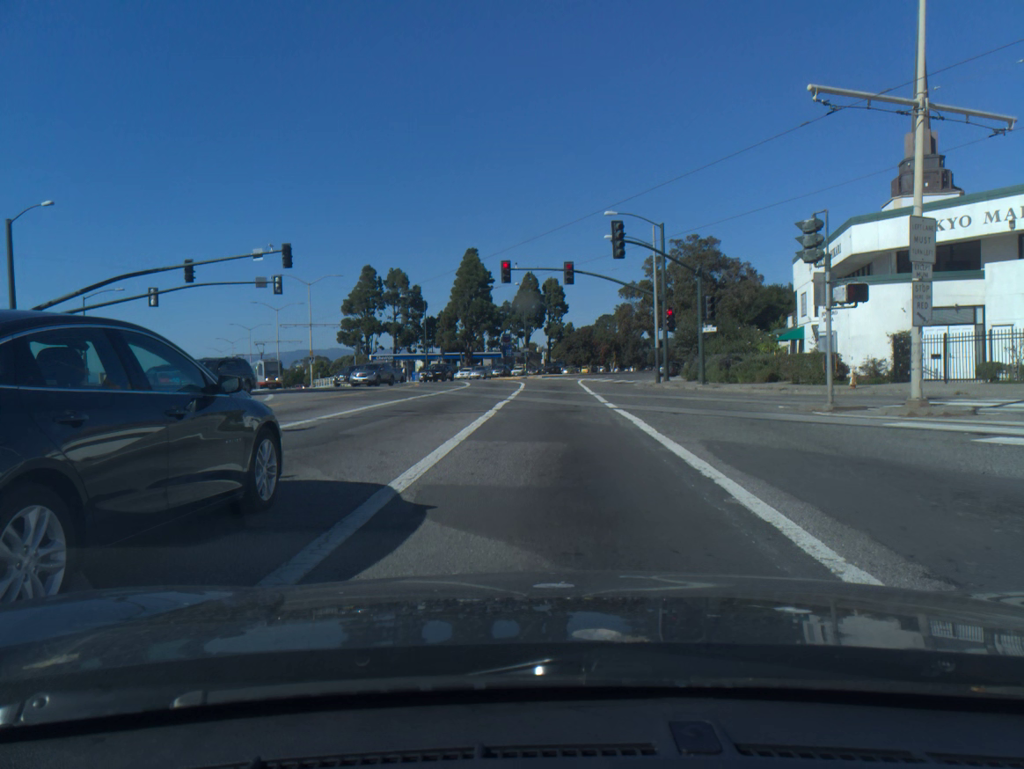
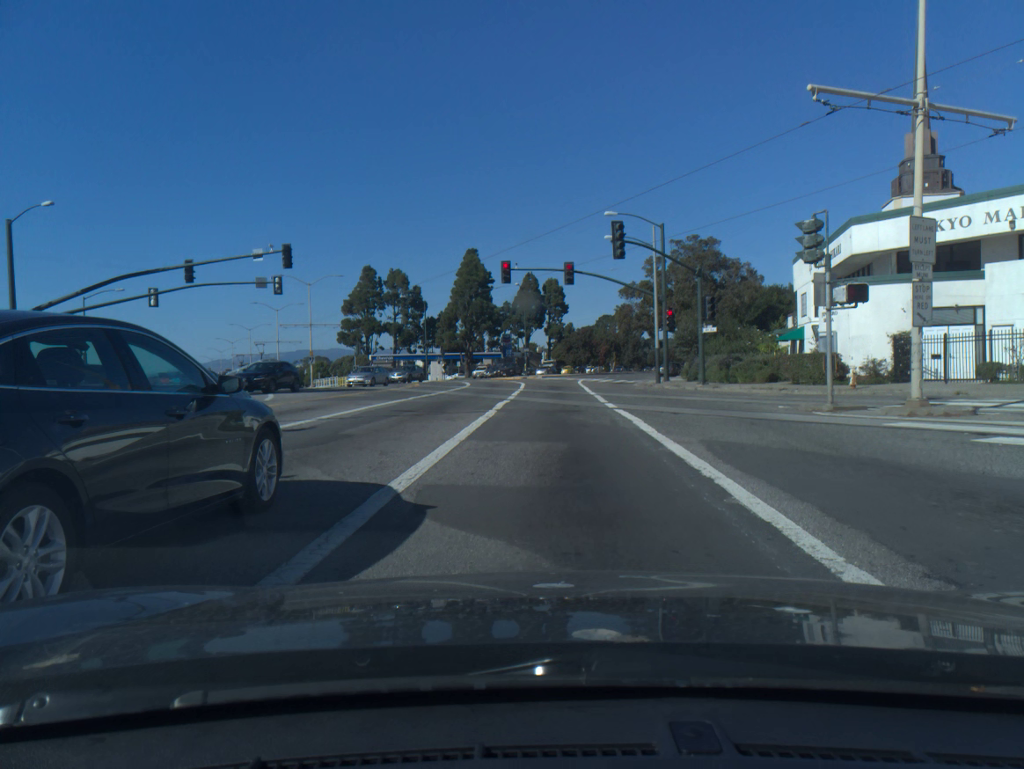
(0.0, 0.0) m; 0°
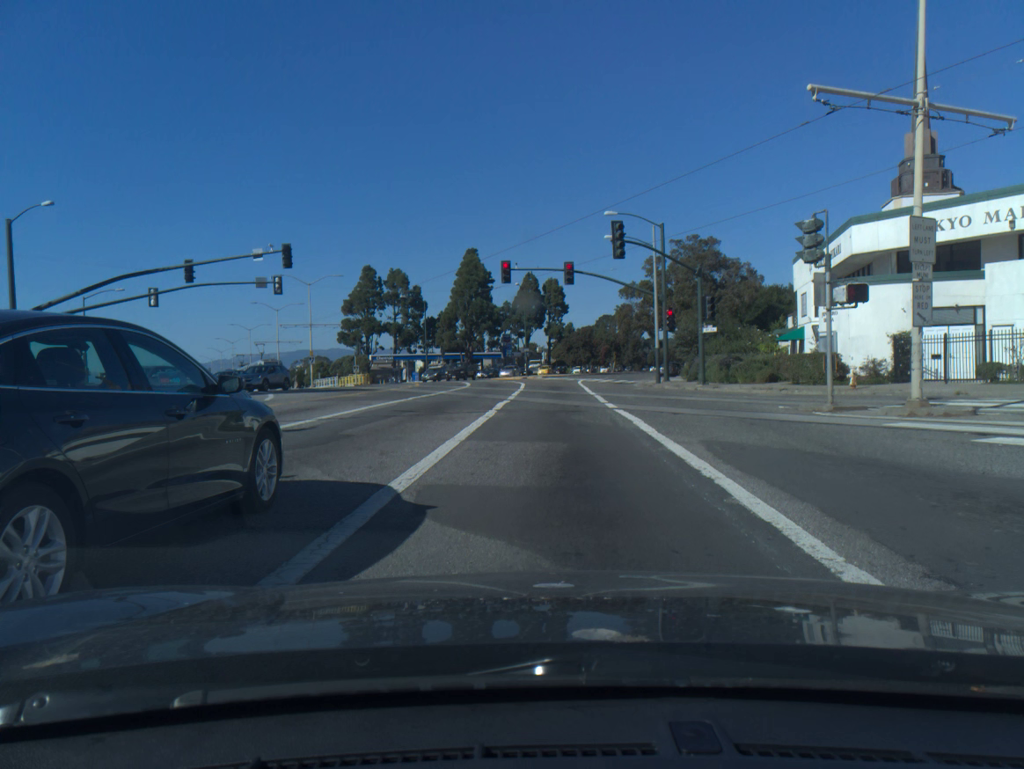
(0.0, 0.0) m; 0°
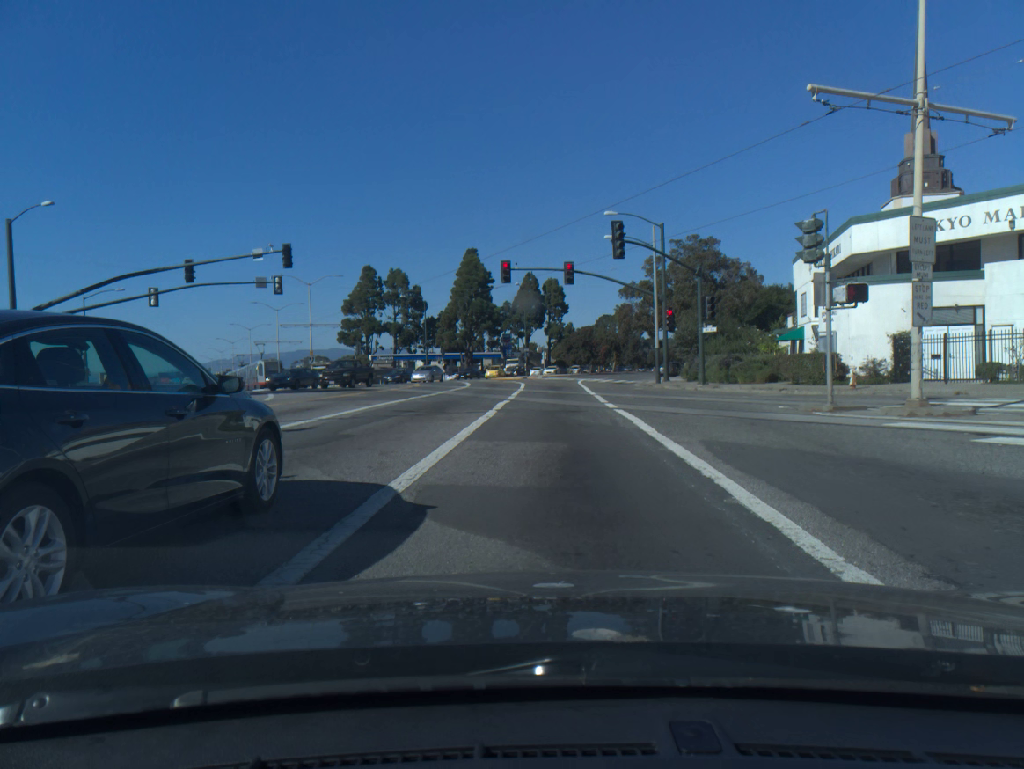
(0.0, 0.0) m; 0°
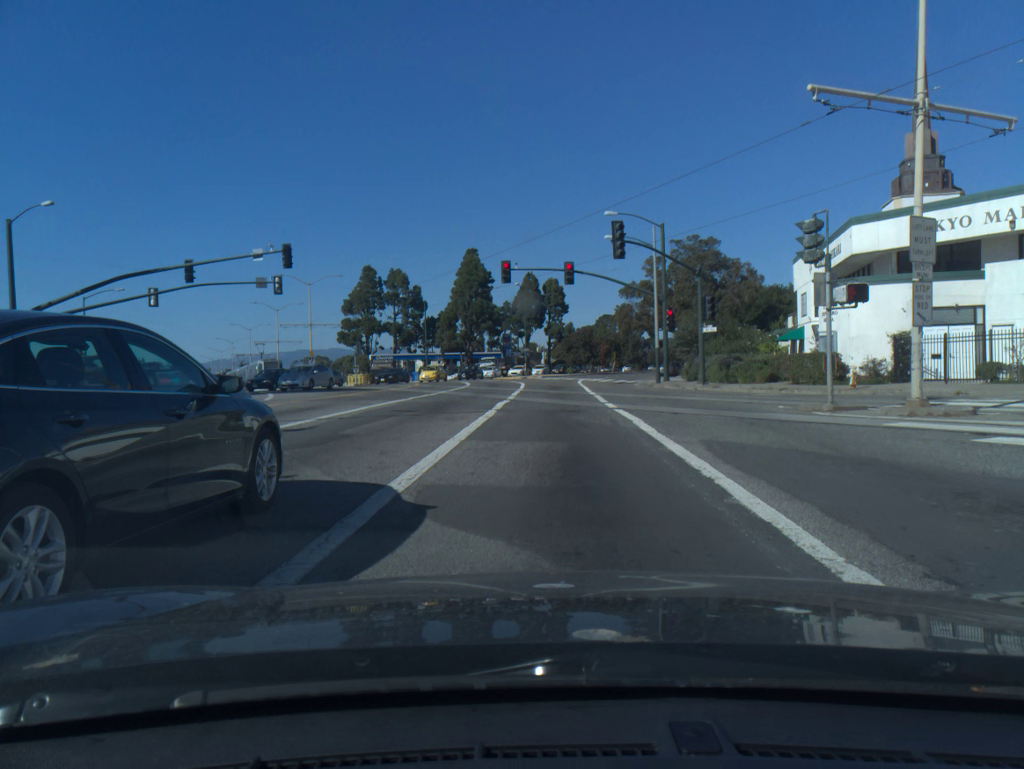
(0.0, 0.0) m; 0°
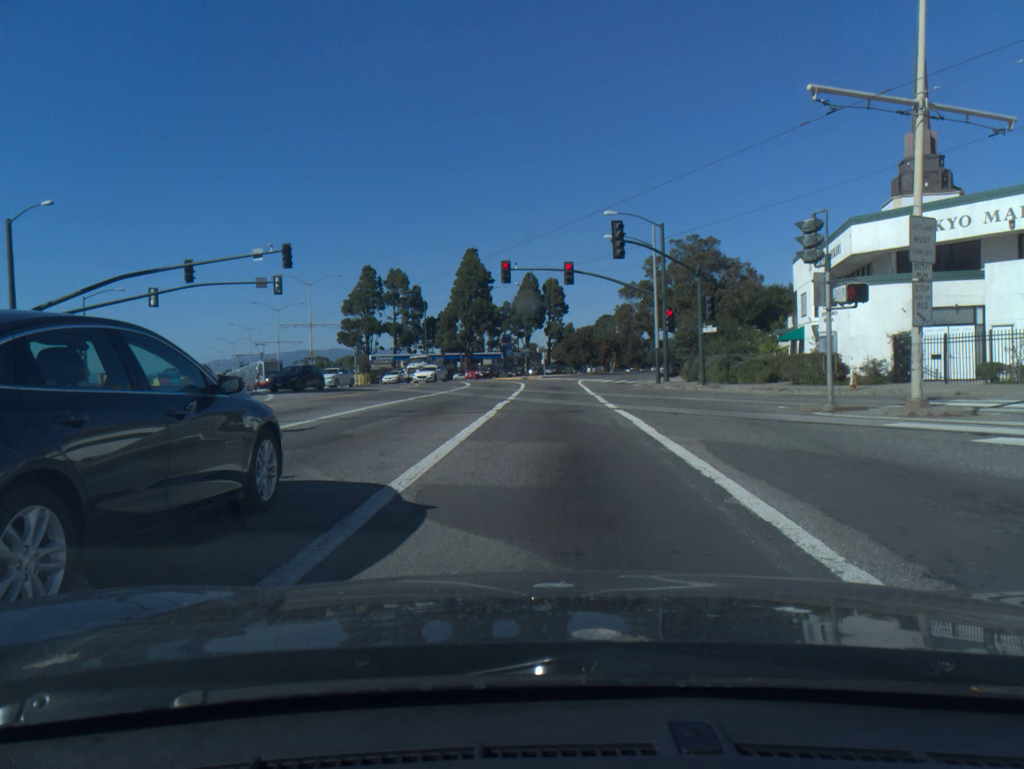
(-0.1, 0.0) m; 0°
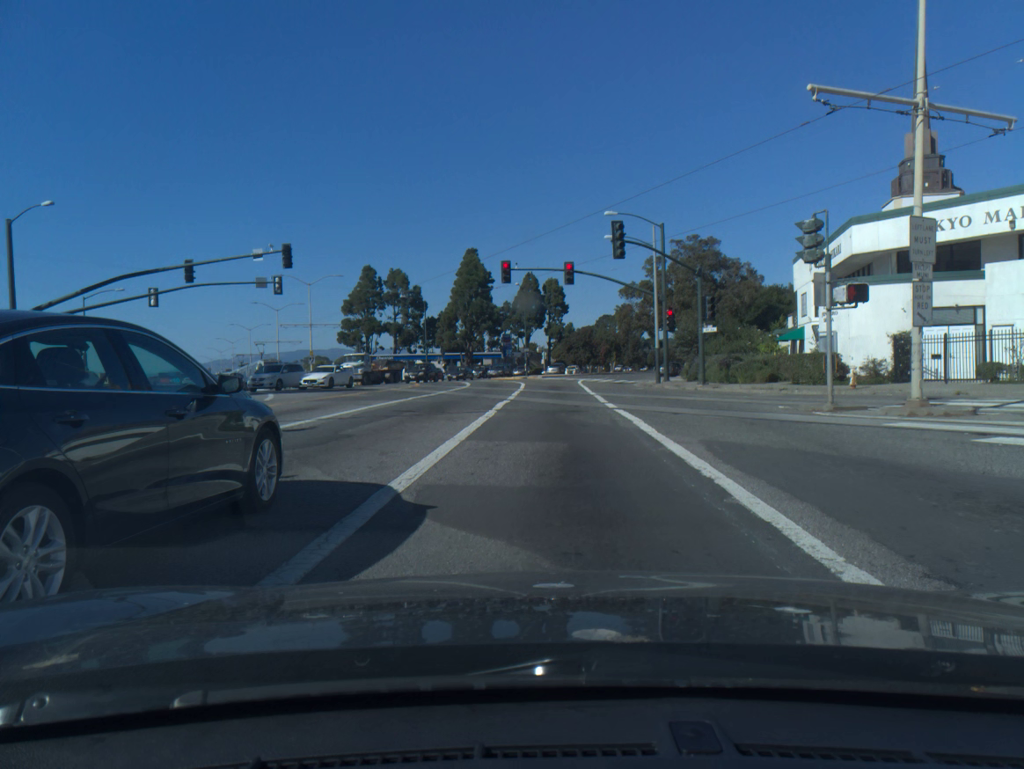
(0.0, 0.0) m; 0°
